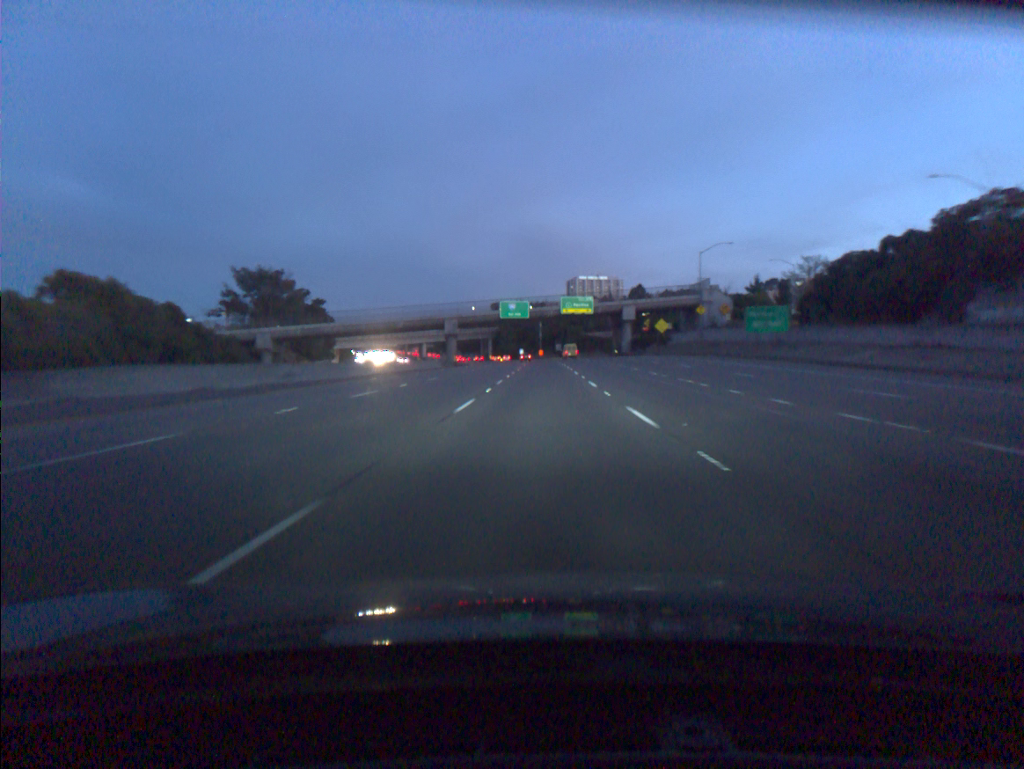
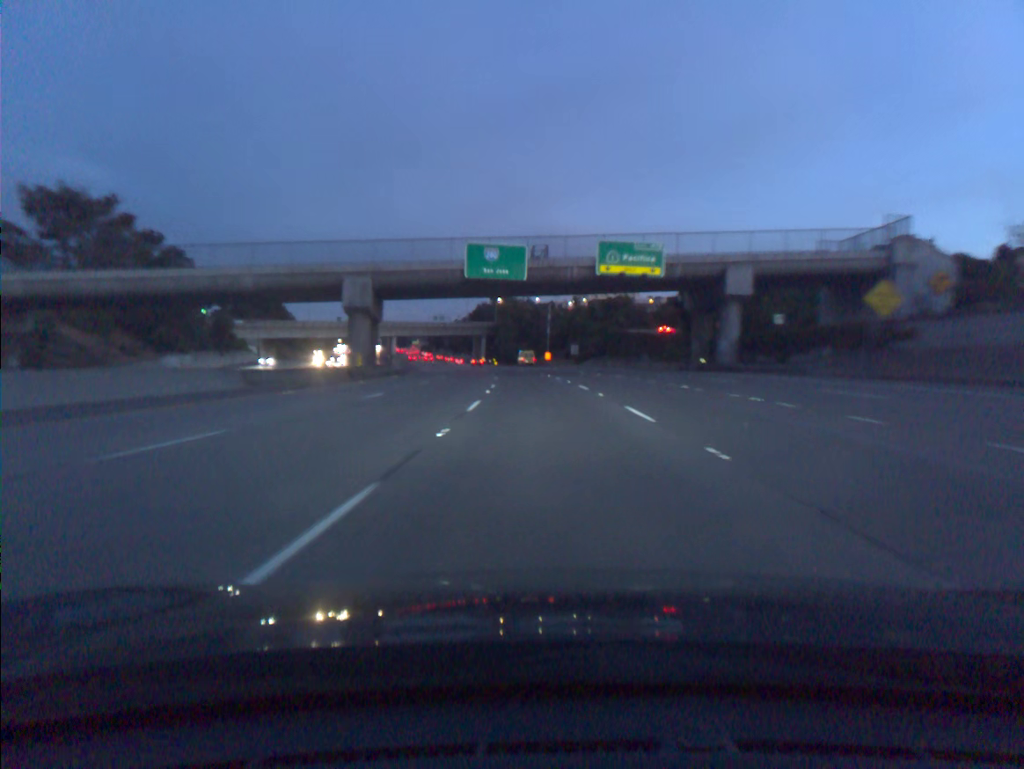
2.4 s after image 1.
(-0.2, +71.4) m; -1°
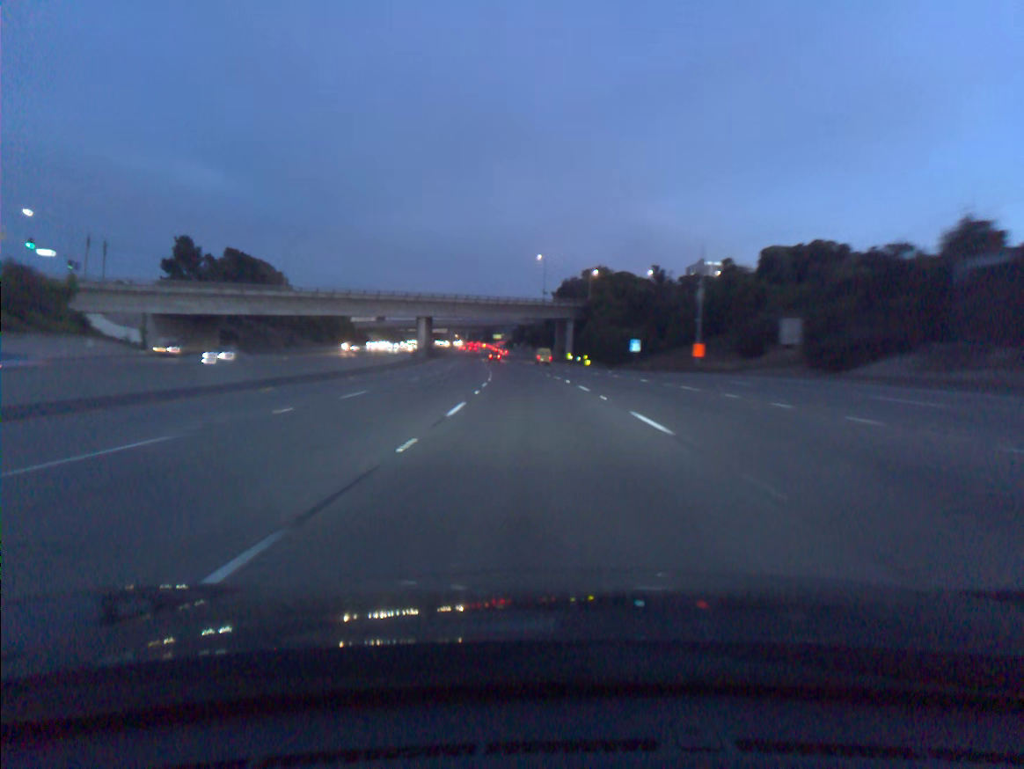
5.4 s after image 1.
(-4.6, +89.8) m; -7°
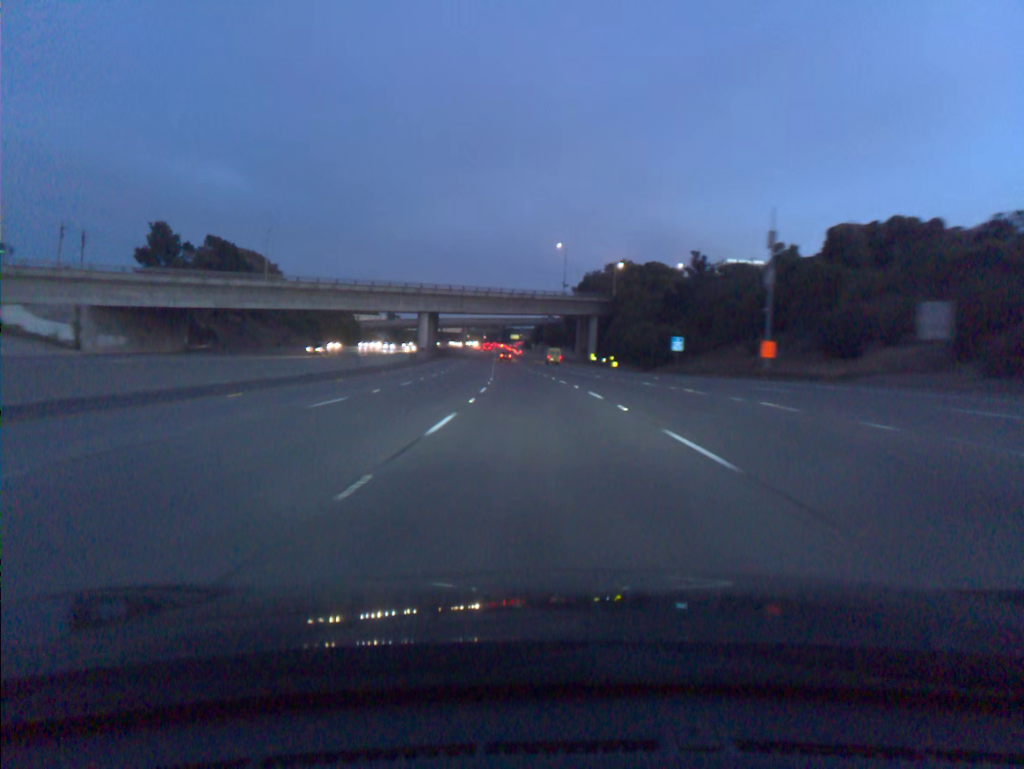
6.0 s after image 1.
(-0.2, +18.1) m; -1°
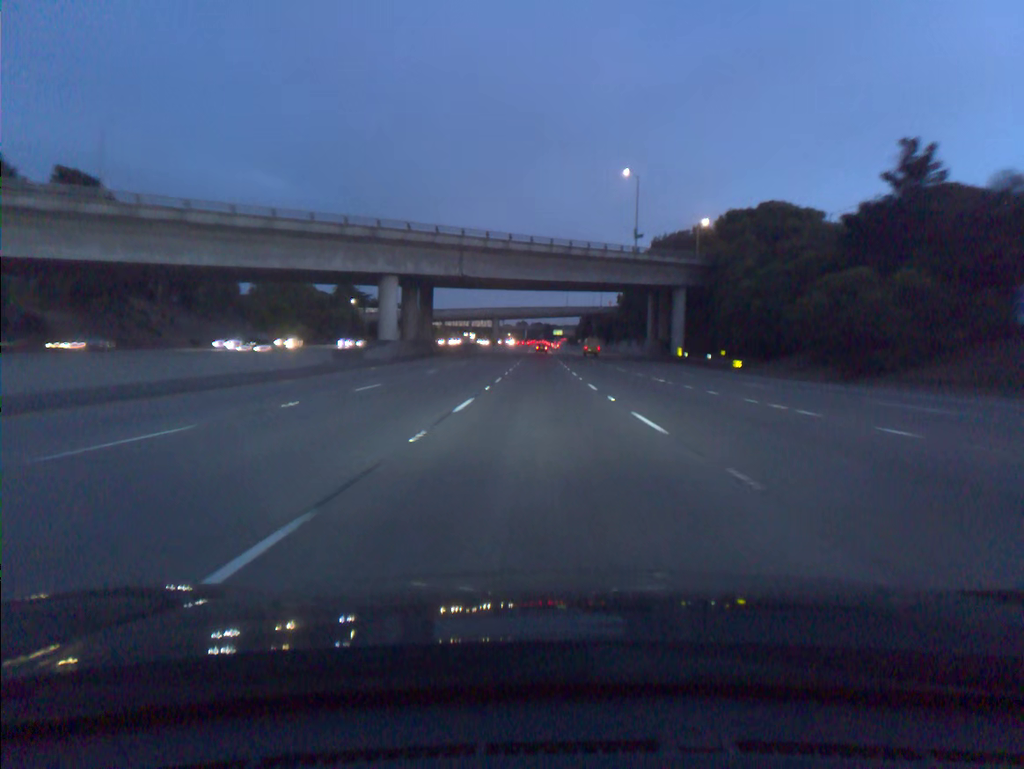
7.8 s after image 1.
(-1.7, +54.4) m; -3°
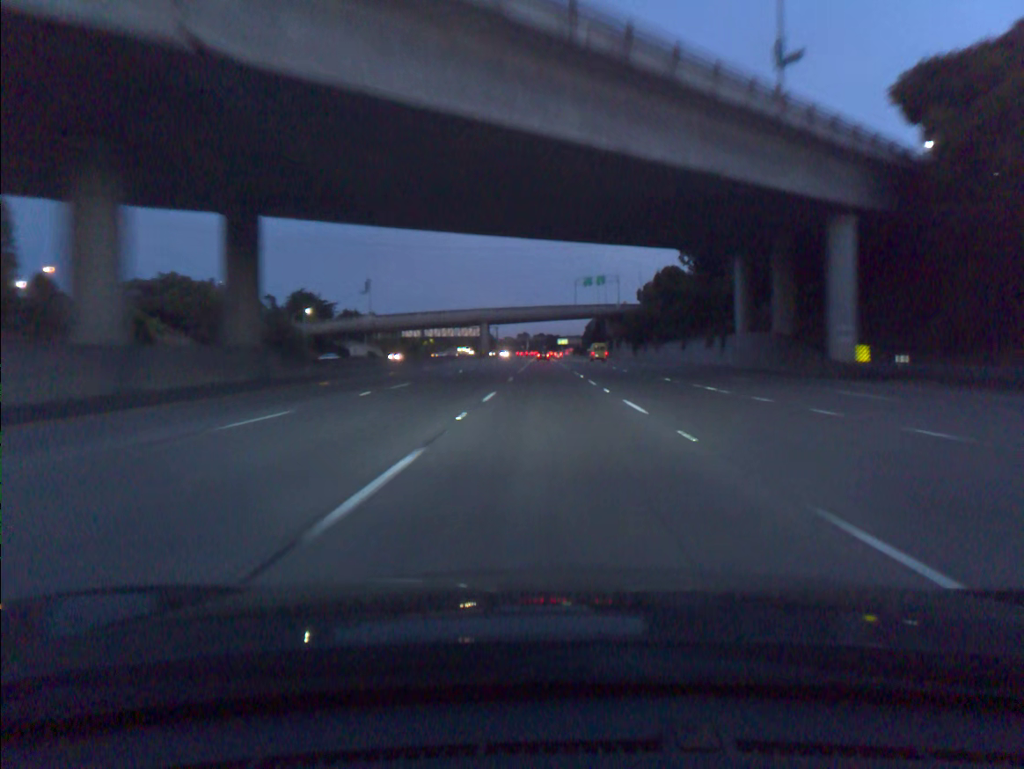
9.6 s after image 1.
(-0.3, +54.5) m; 0°
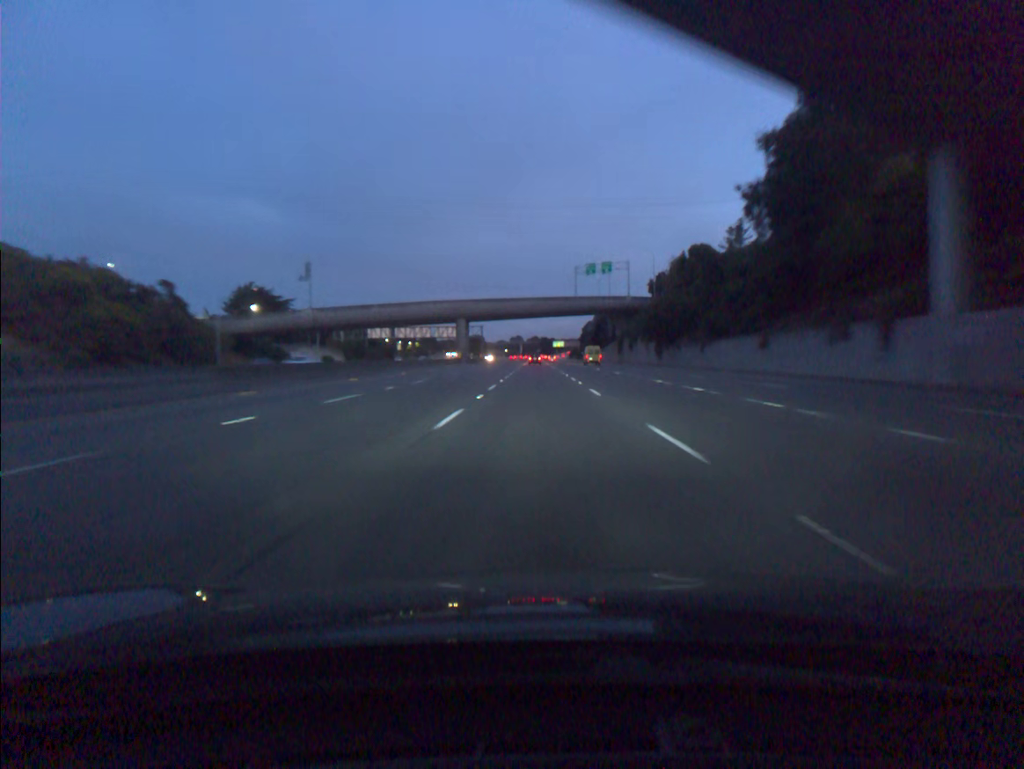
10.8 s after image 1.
(+0.1, +36.2) m; 0°
